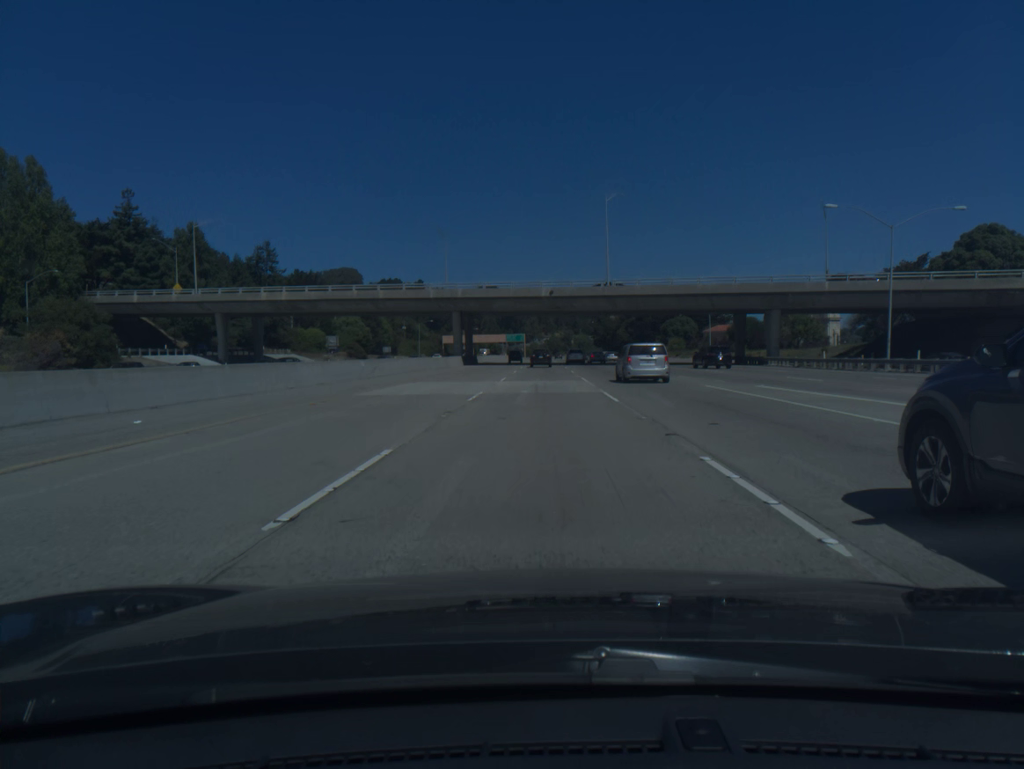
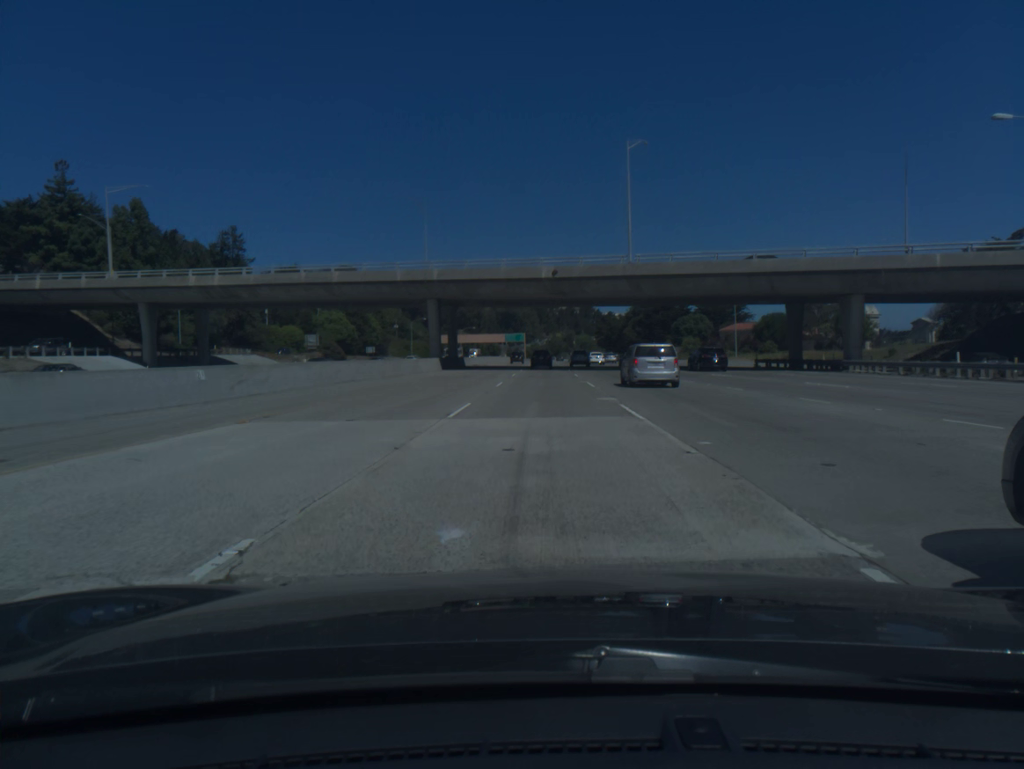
(0.0, +18.8) m; 0°
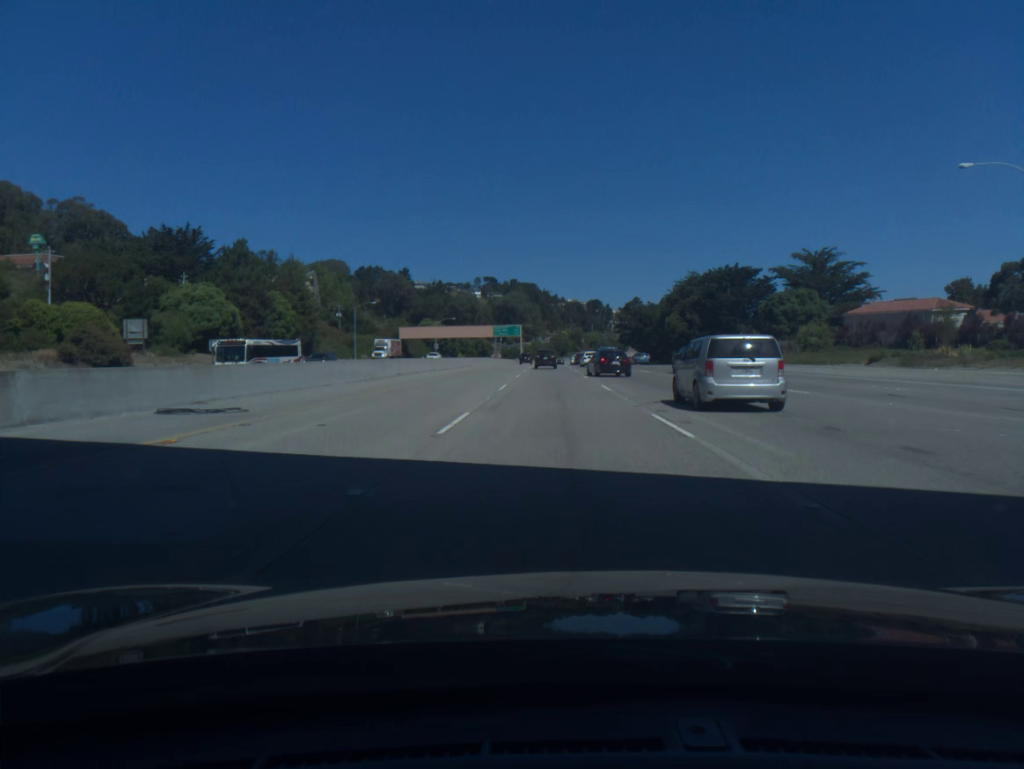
(-0.1, +75.0) m; 0°
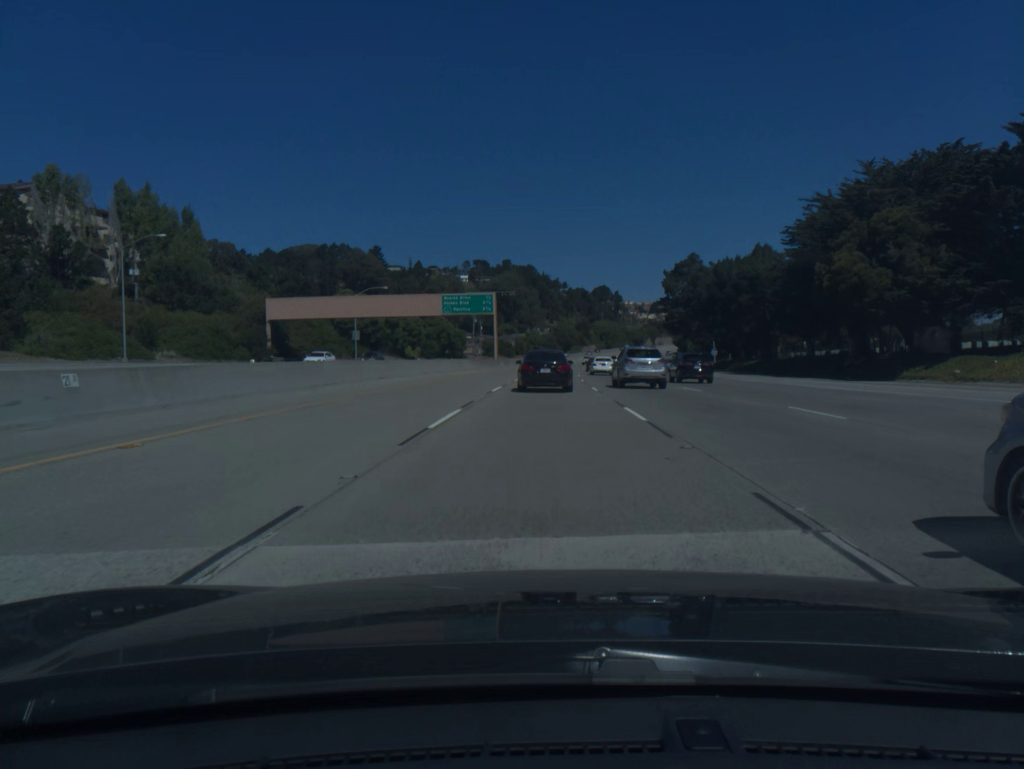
(+0.5, +90.7) m; 0°
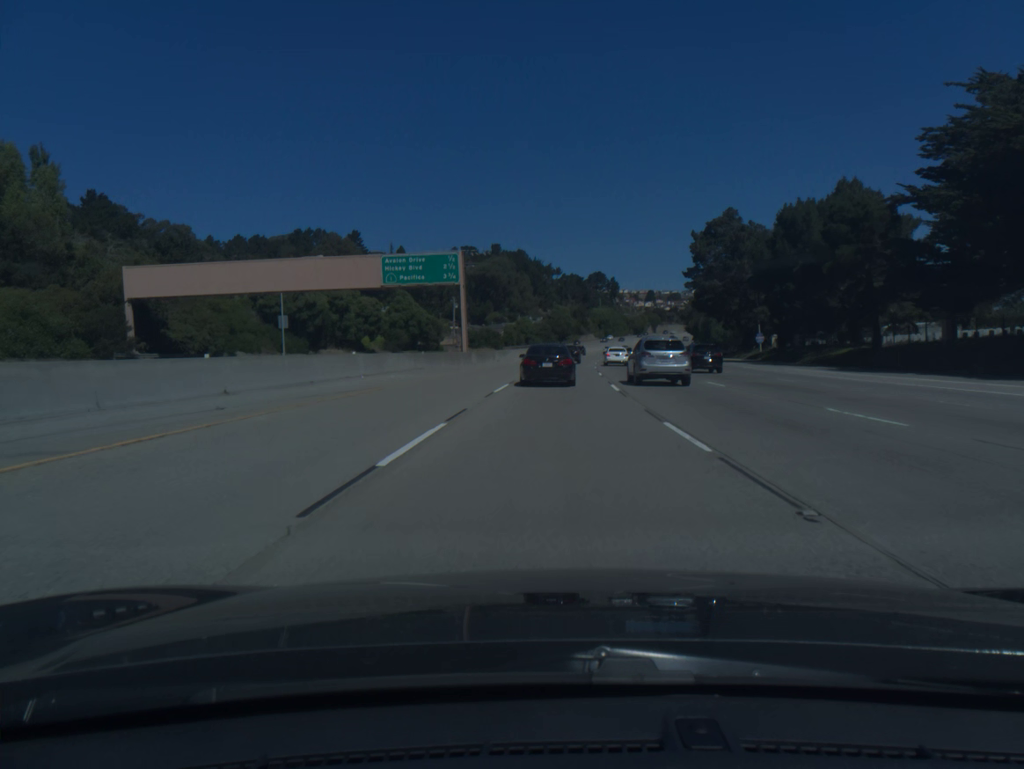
(0.0, +33.9) m; 0°
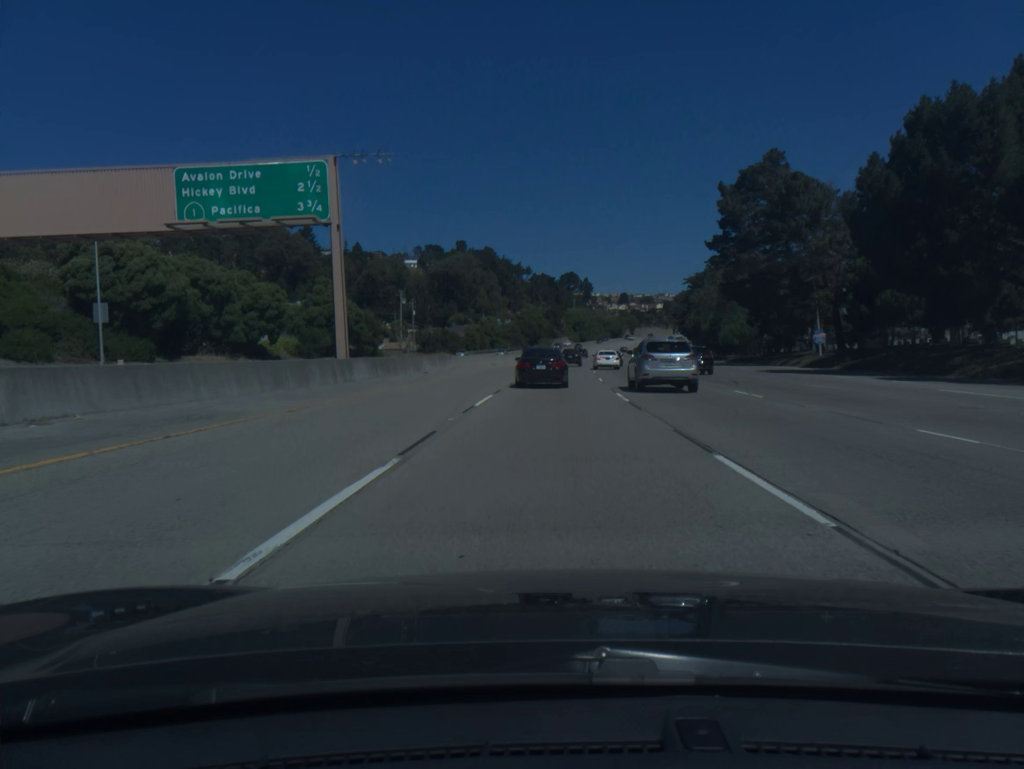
(+0.5, +33.4) m; +2°
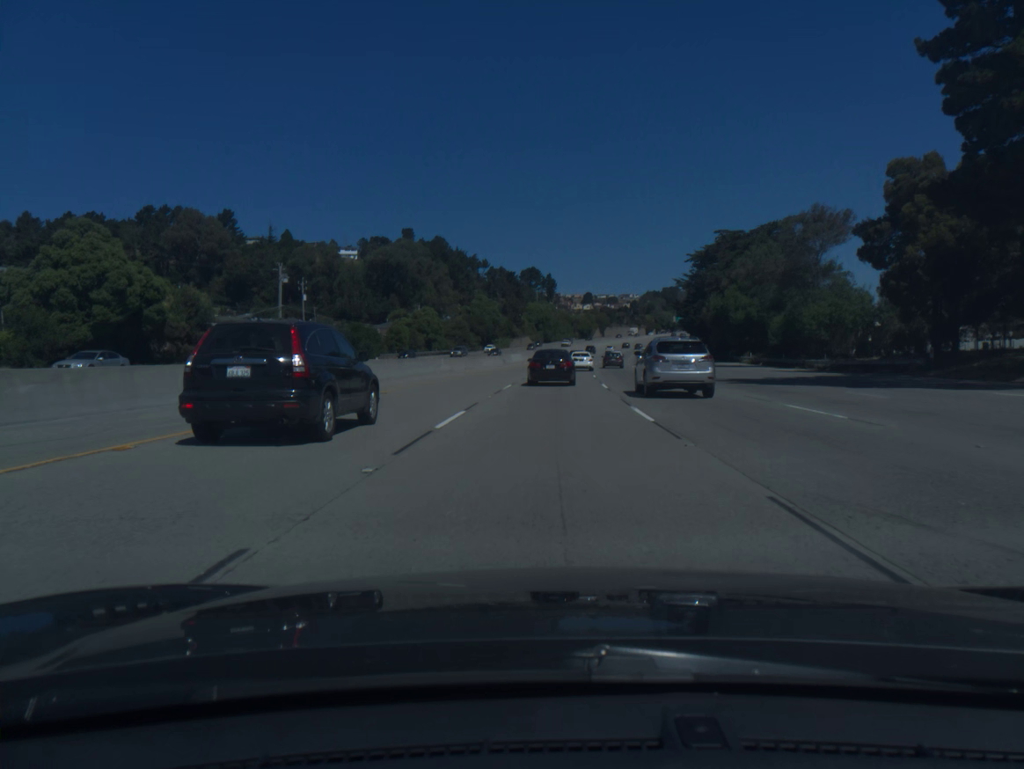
(+1.3, +49.7) m; +3°
